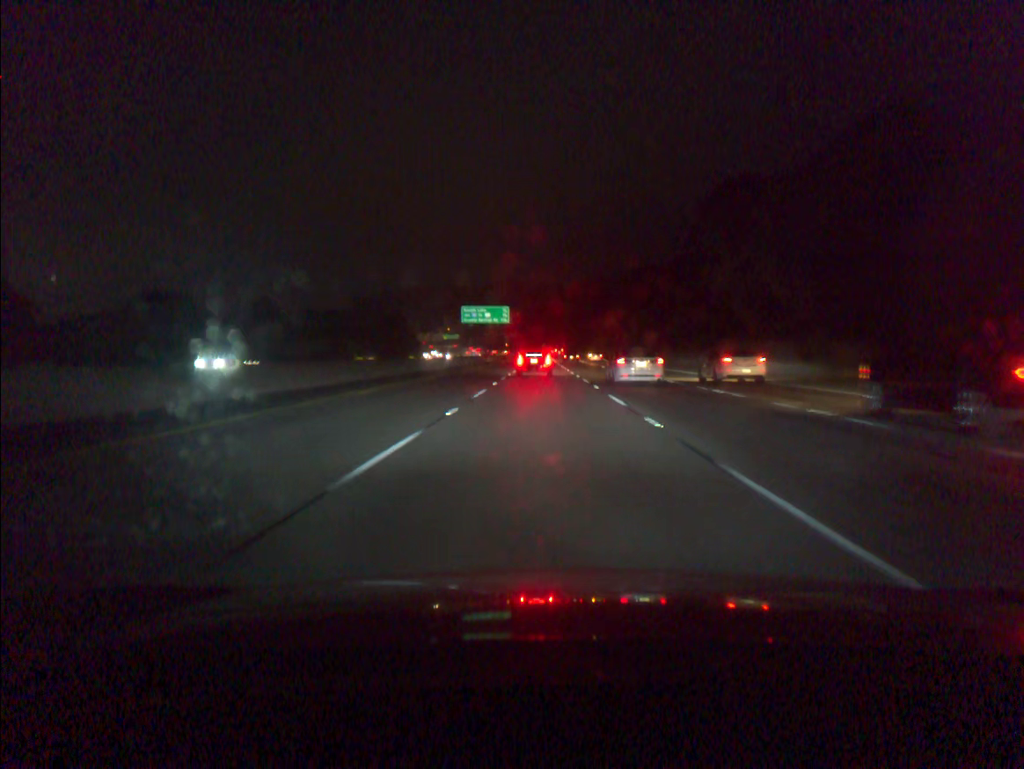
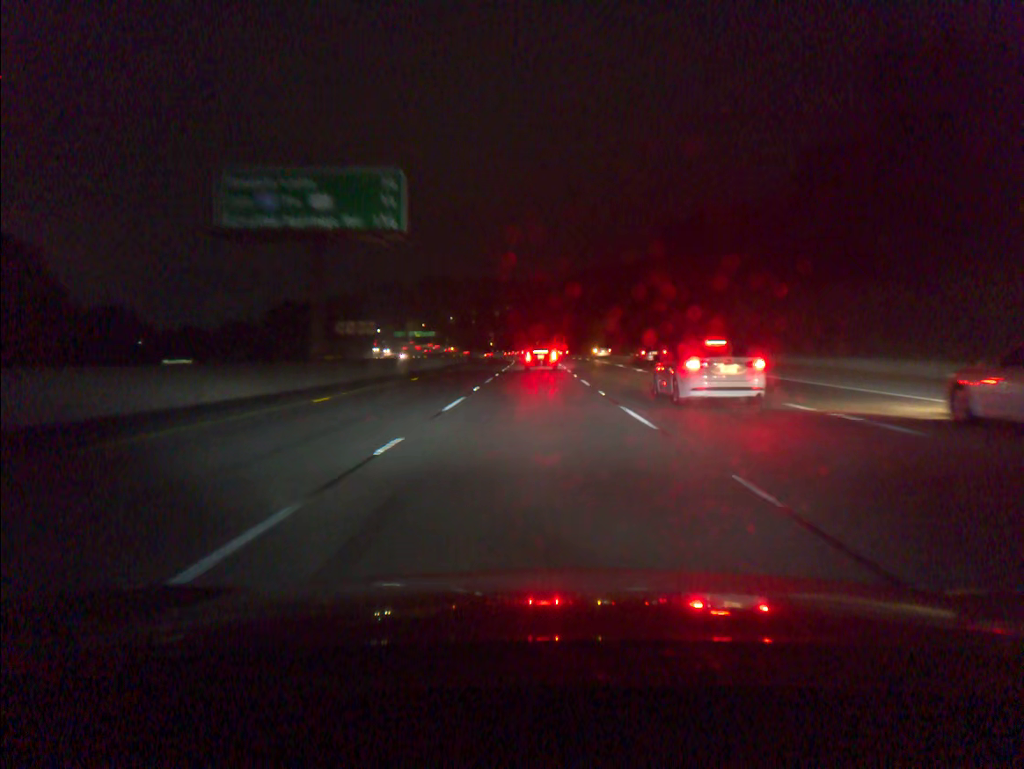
(+0.3, +91.1) m; 0°
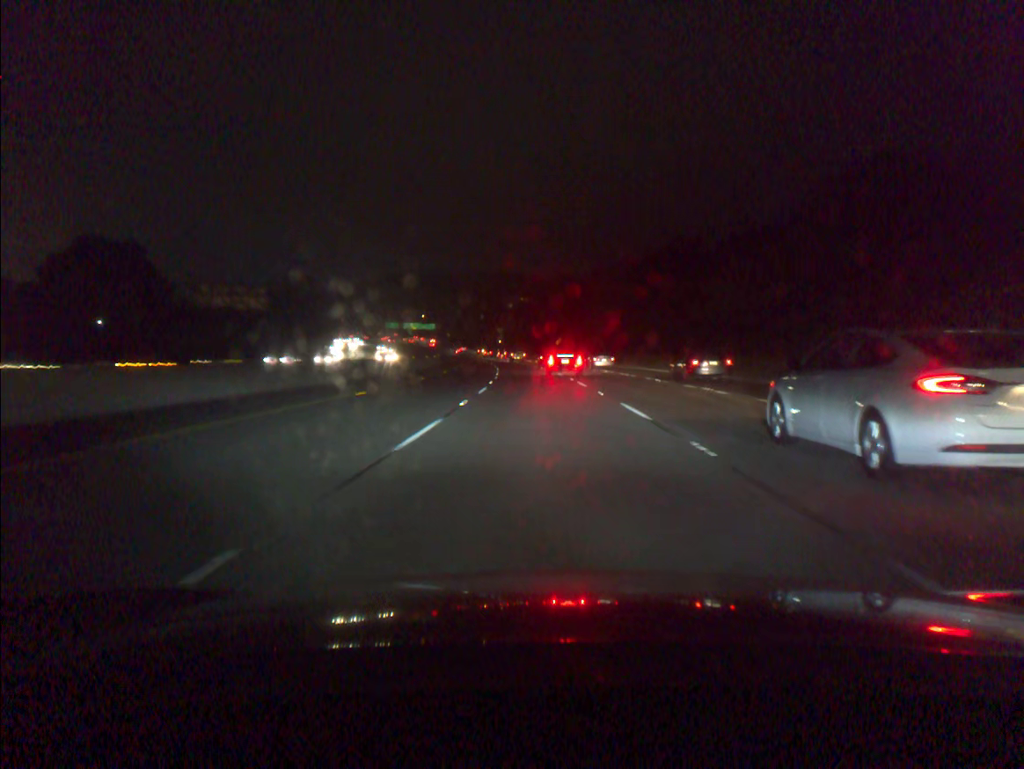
(-0.6, +69.3) m; -1°
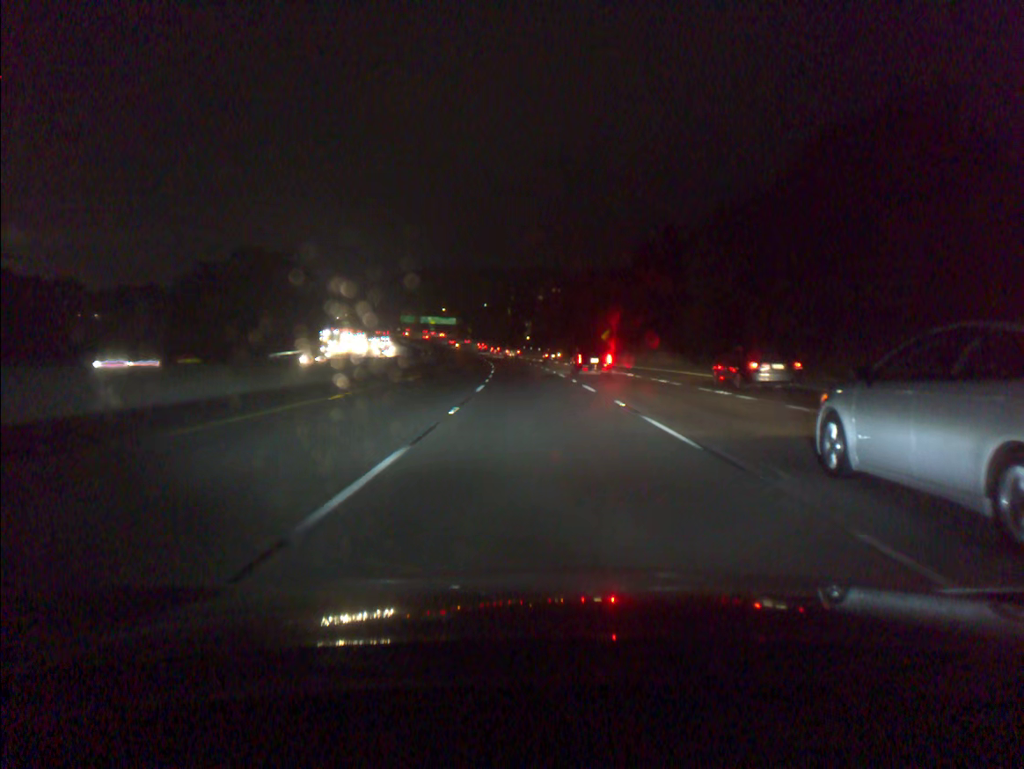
(-0.8, +47.1) m; -2°
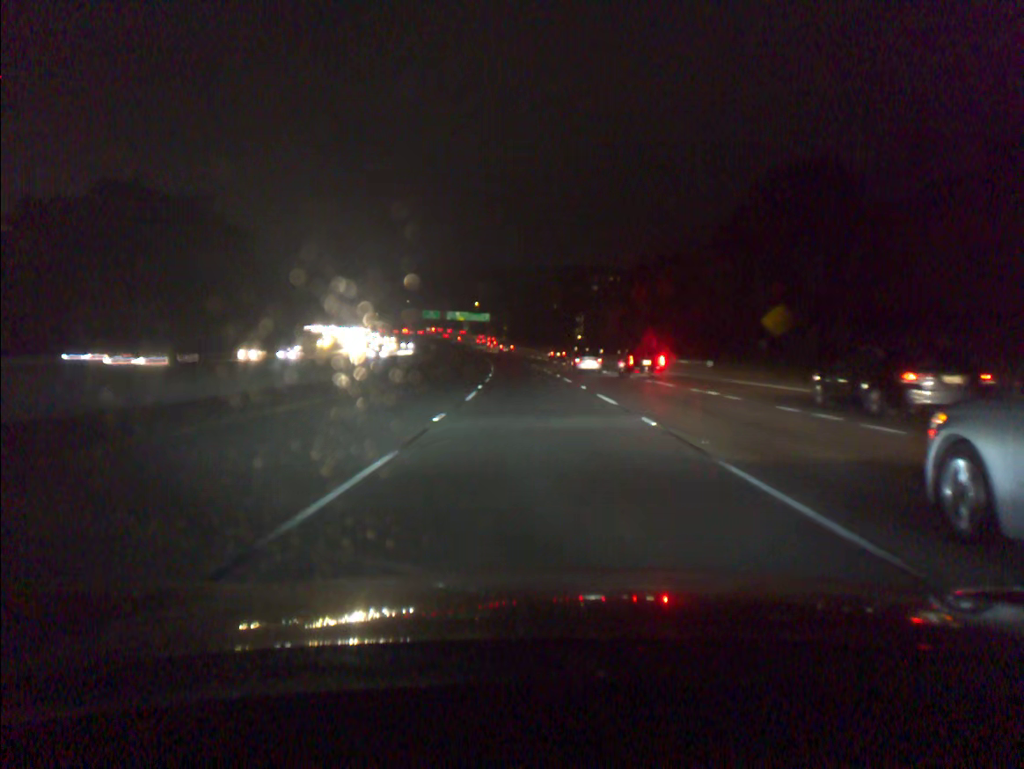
(-1.8, +62.1) m; -3°
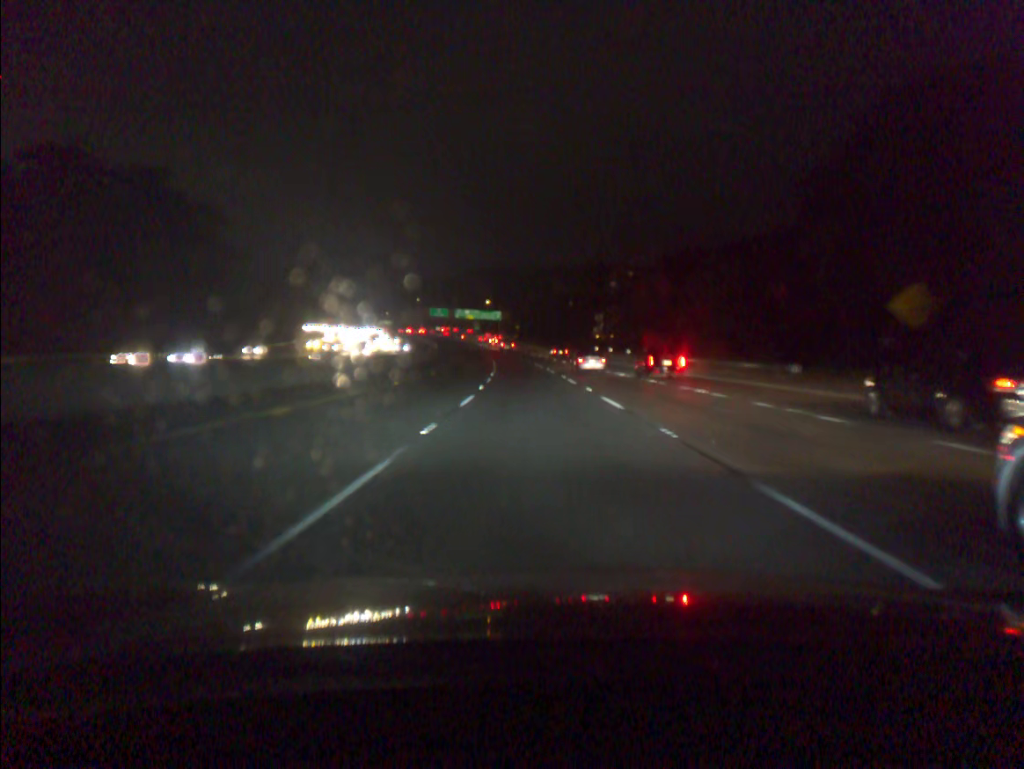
(-0.1, +15.8) m; -1°
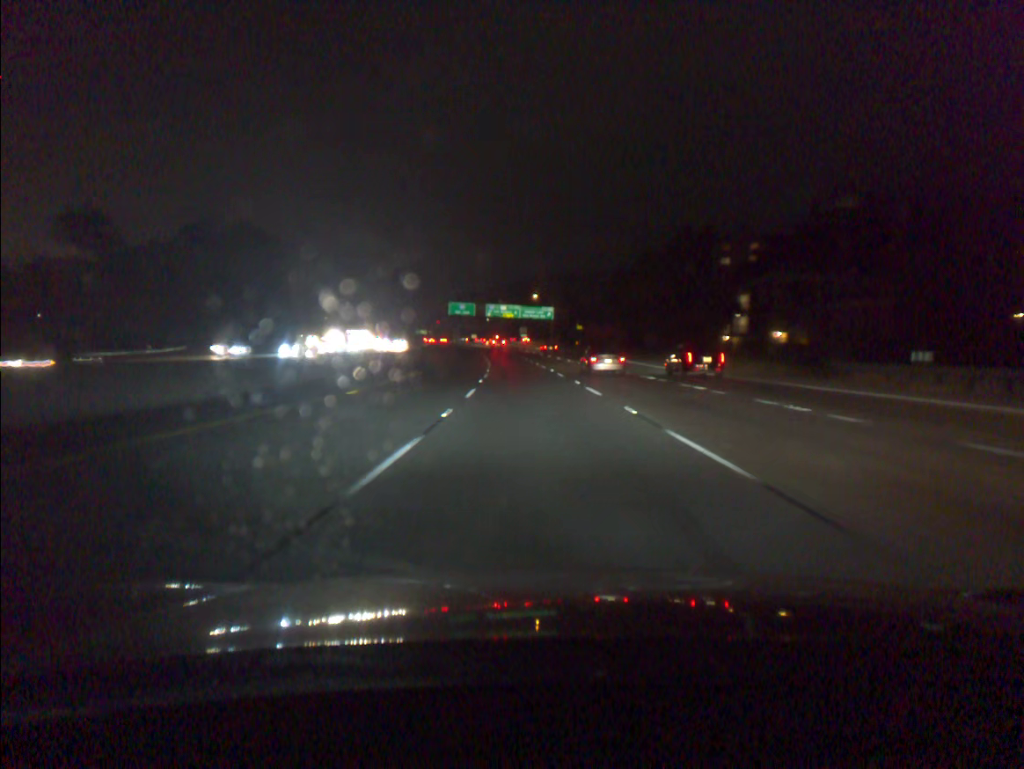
(-3.1, +80.9) m; -4°
